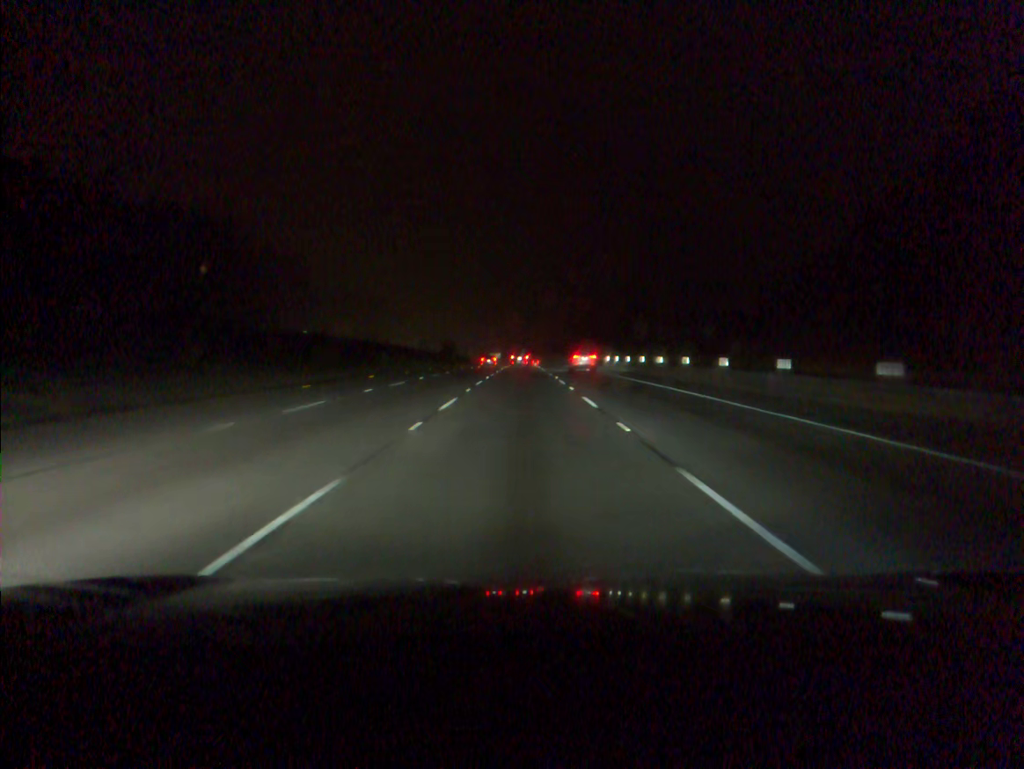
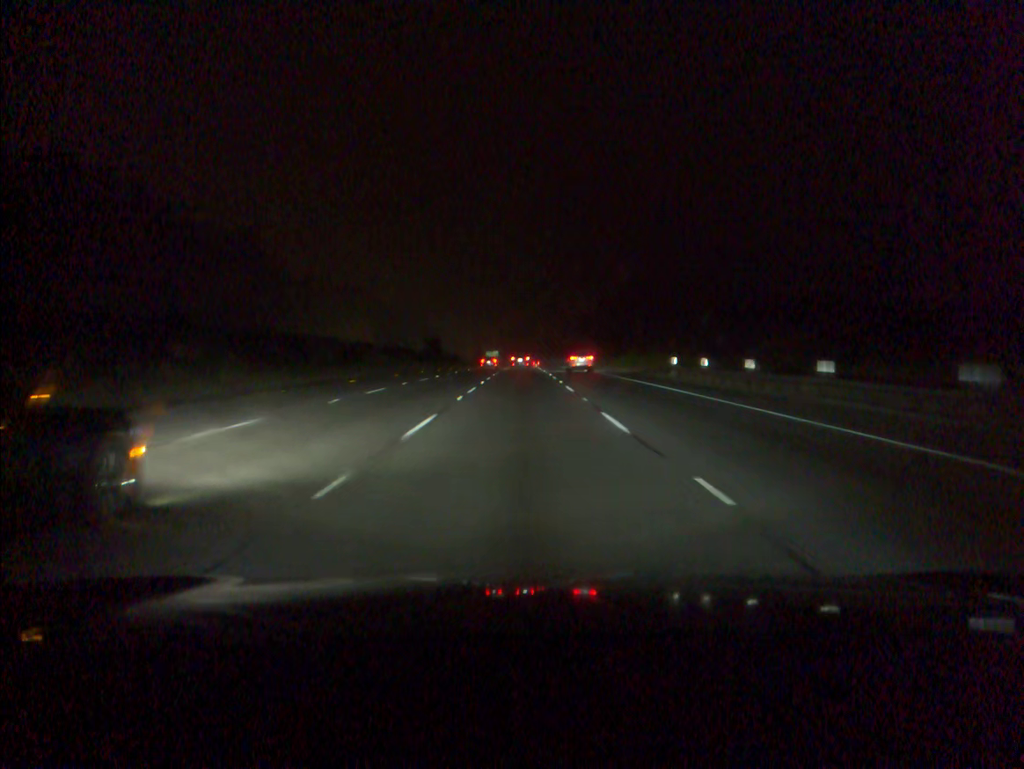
(0.0, +34.8) m; 0°
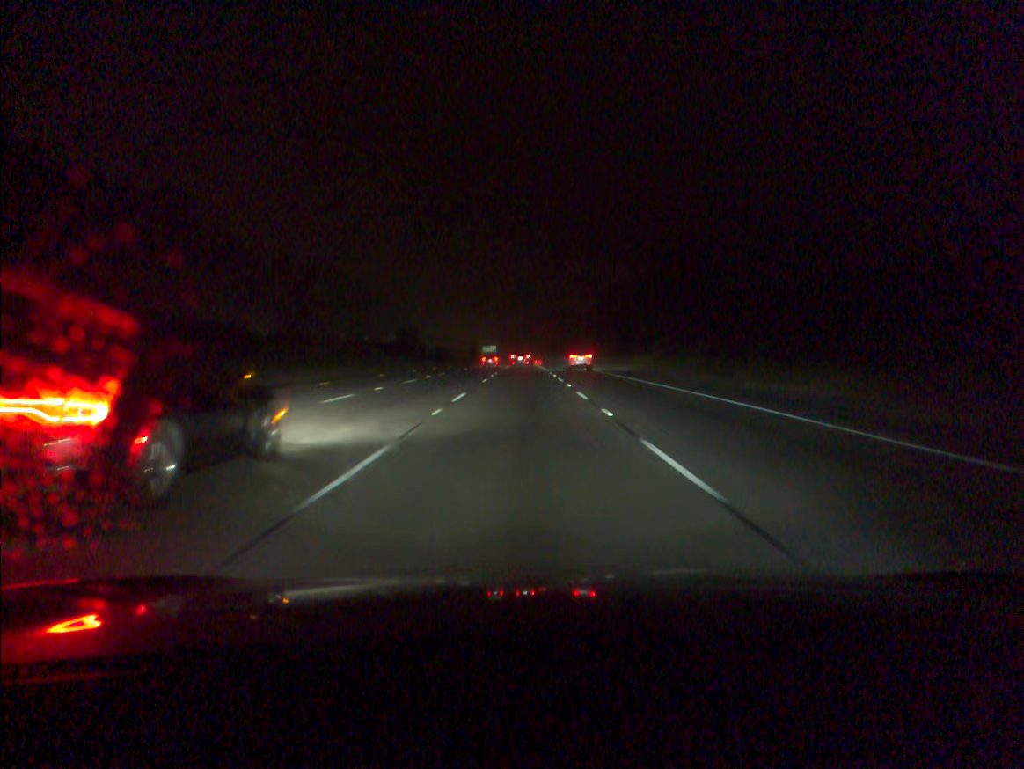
(0.0, +35.0) m; 0°
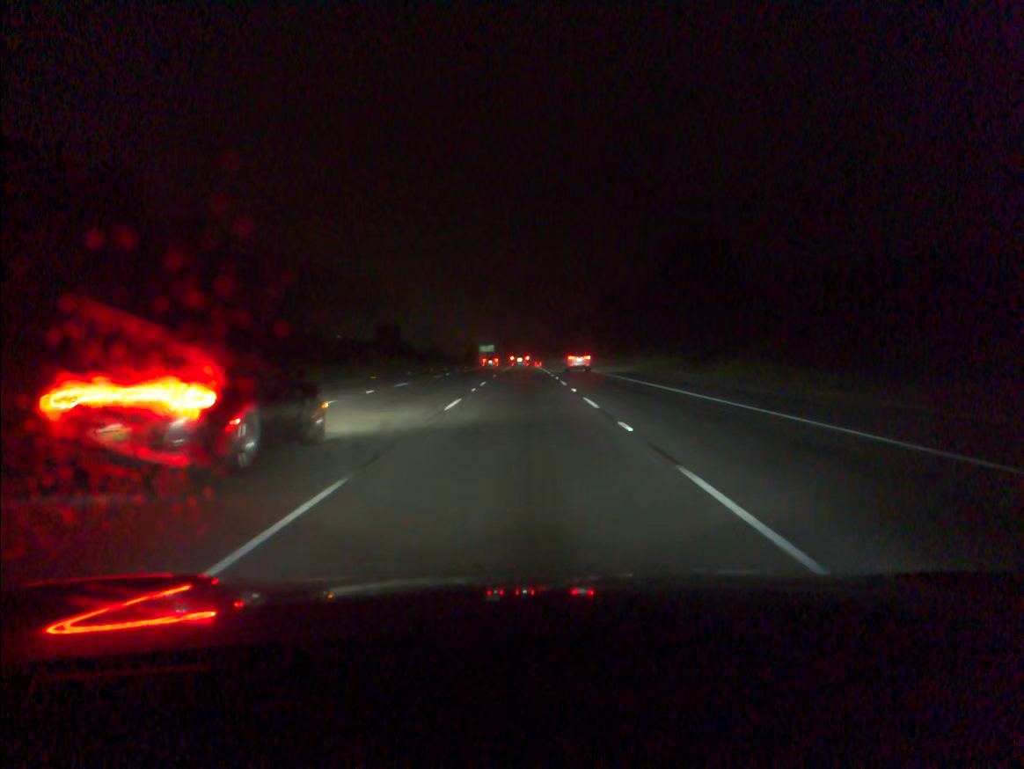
(0.0, +17.5) m; 0°
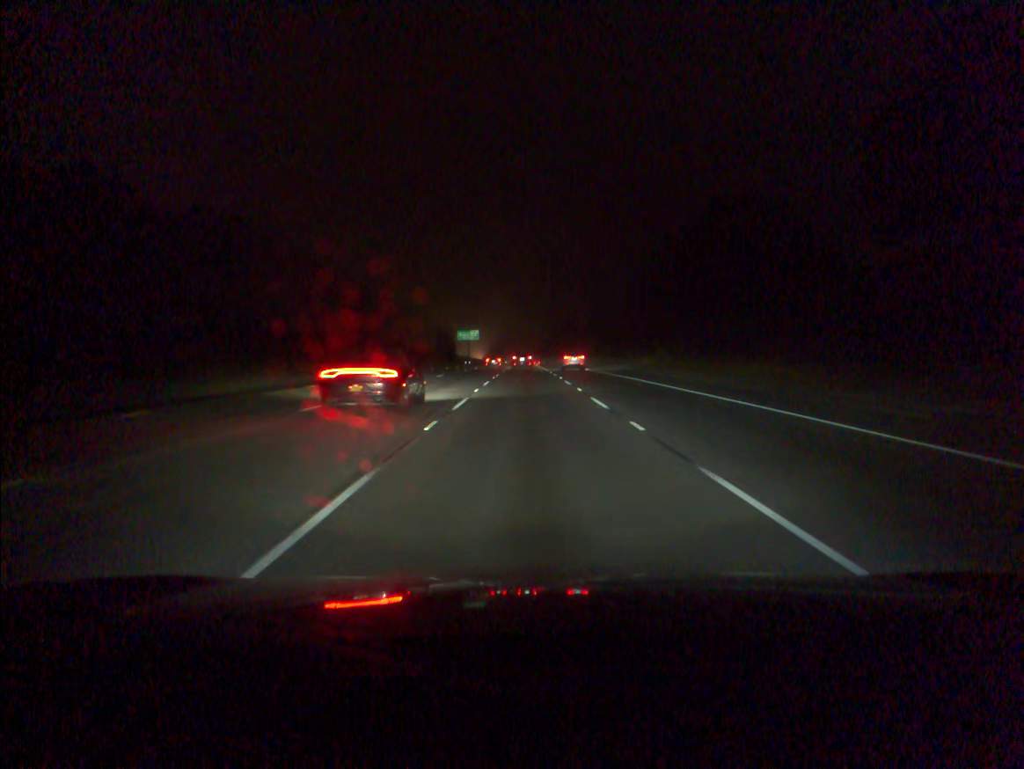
(0.0, +87.8) m; 0°
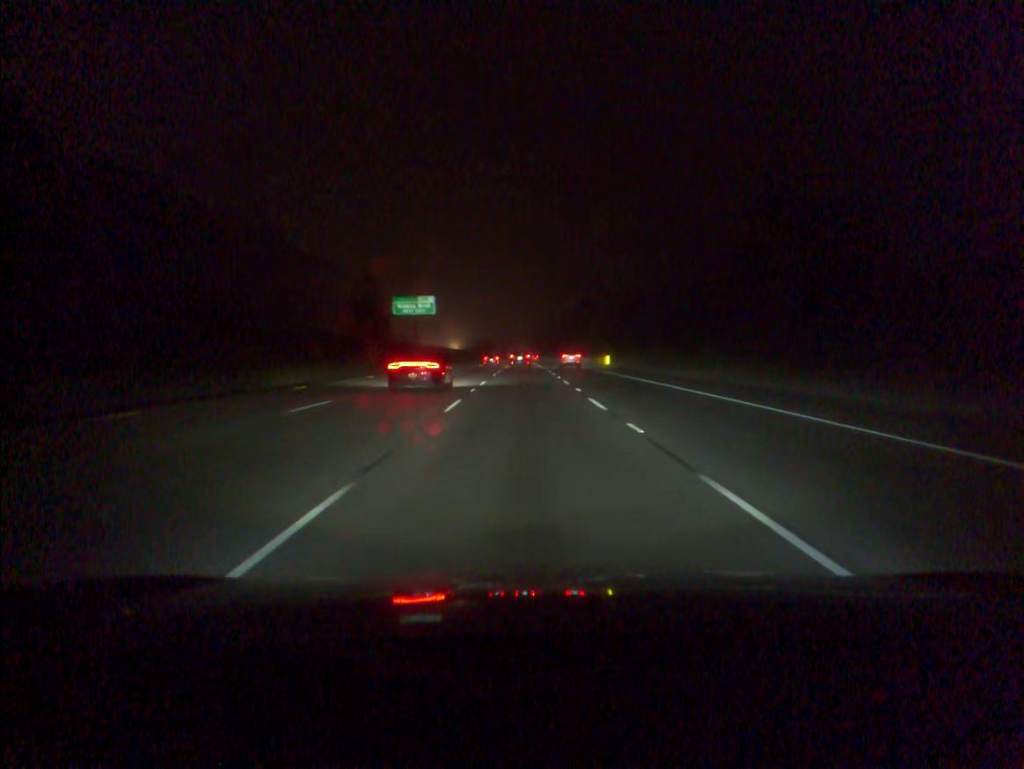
(+0.2, +88.4) m; 0°
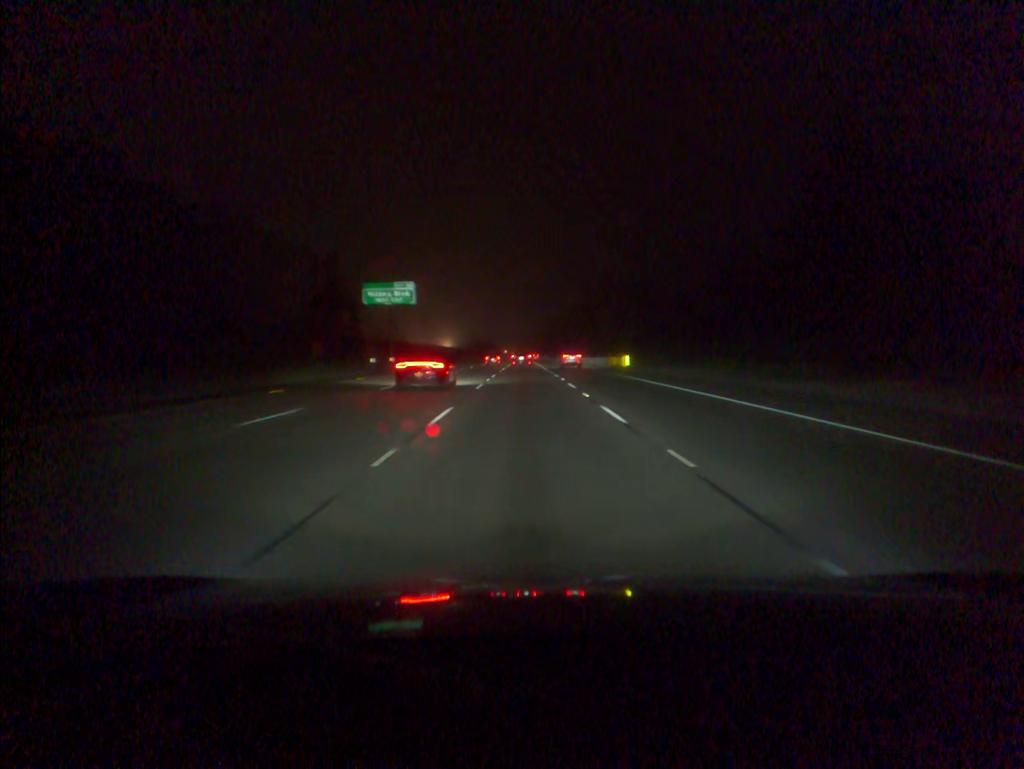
(0.0, +17.8) m; 0°
